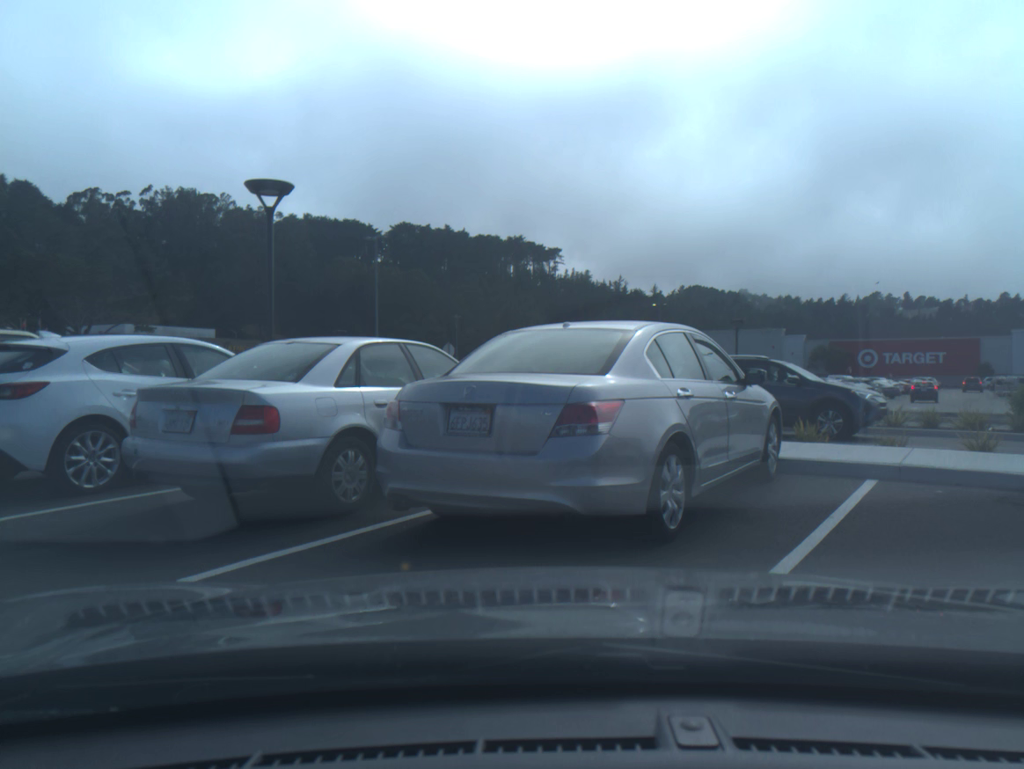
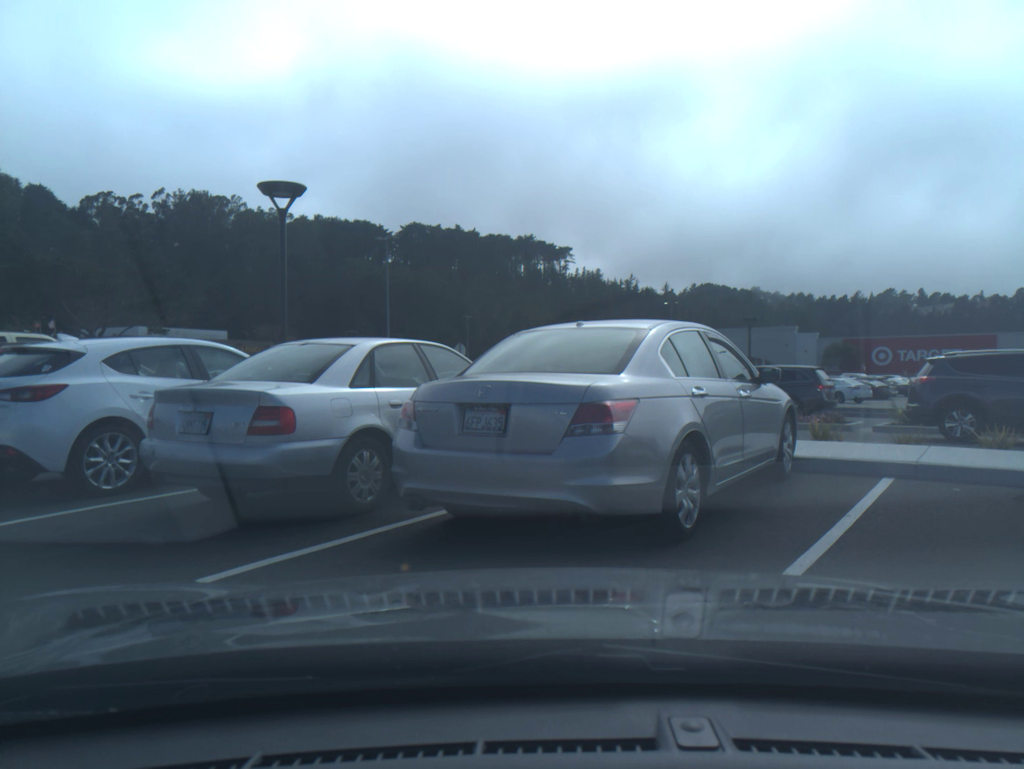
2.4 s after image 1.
(0.0, 0.0) m; -1°
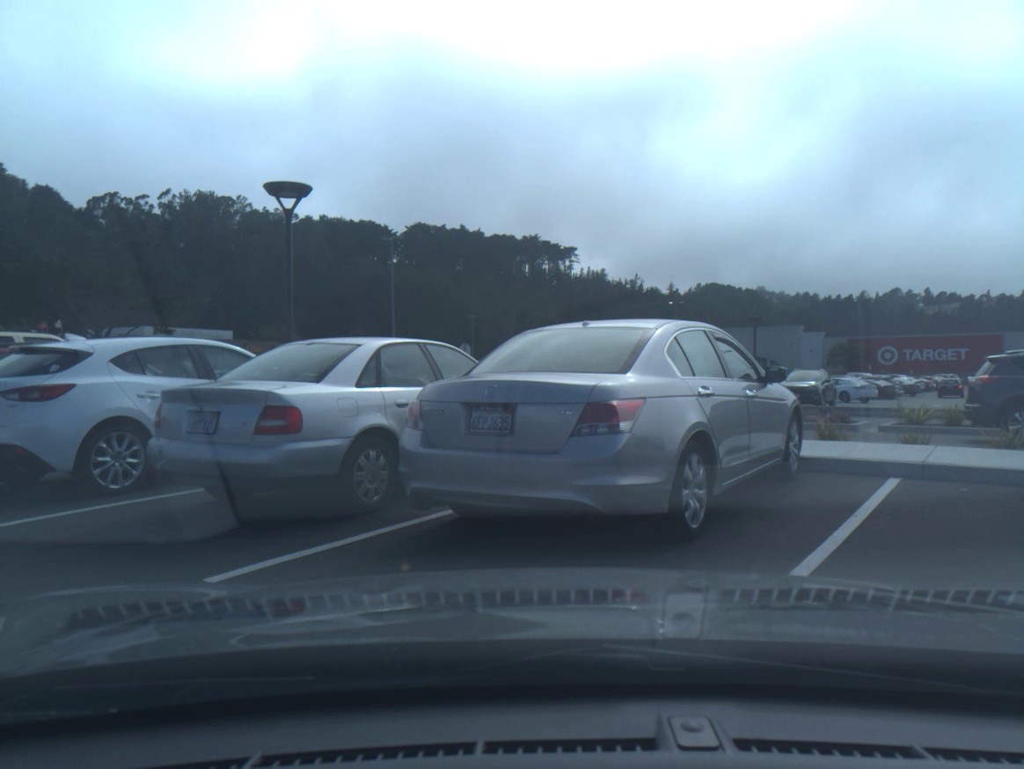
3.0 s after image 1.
(0.0, 0.0) m; 0°
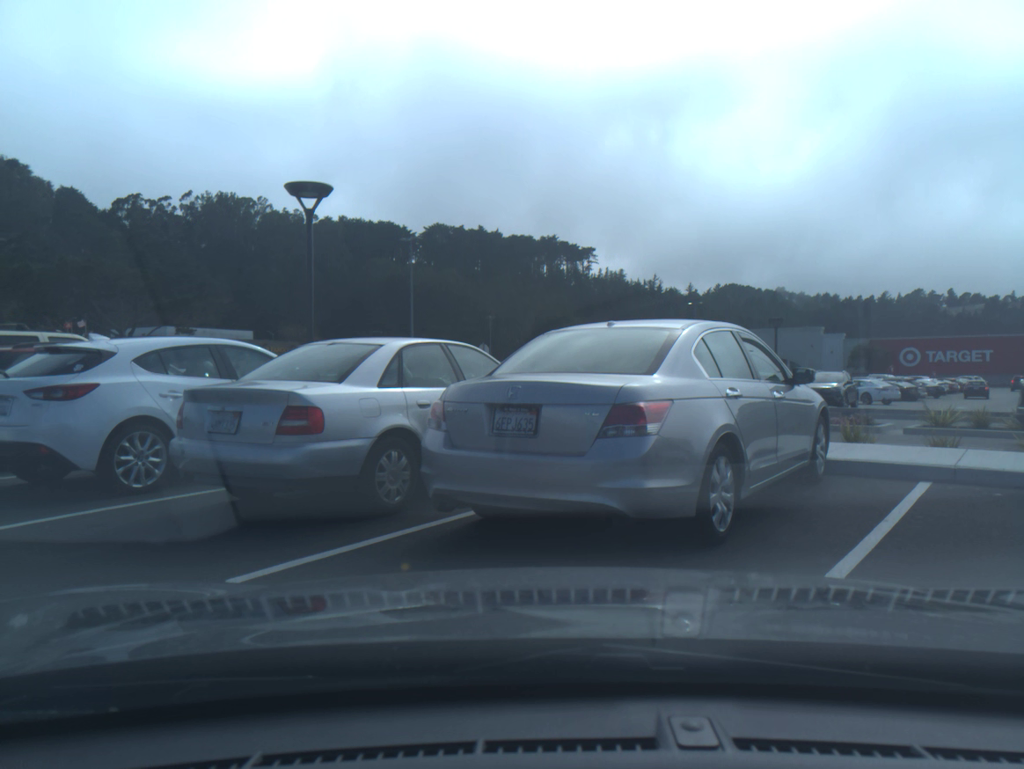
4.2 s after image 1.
(0.0, +0.1) m; -1°
